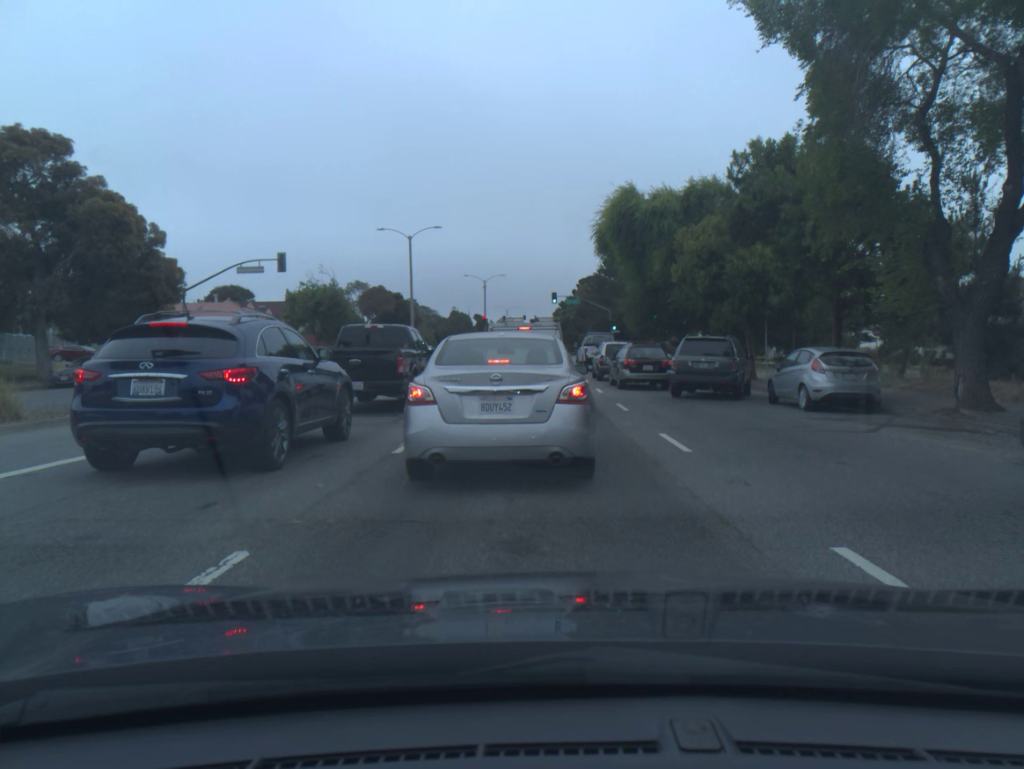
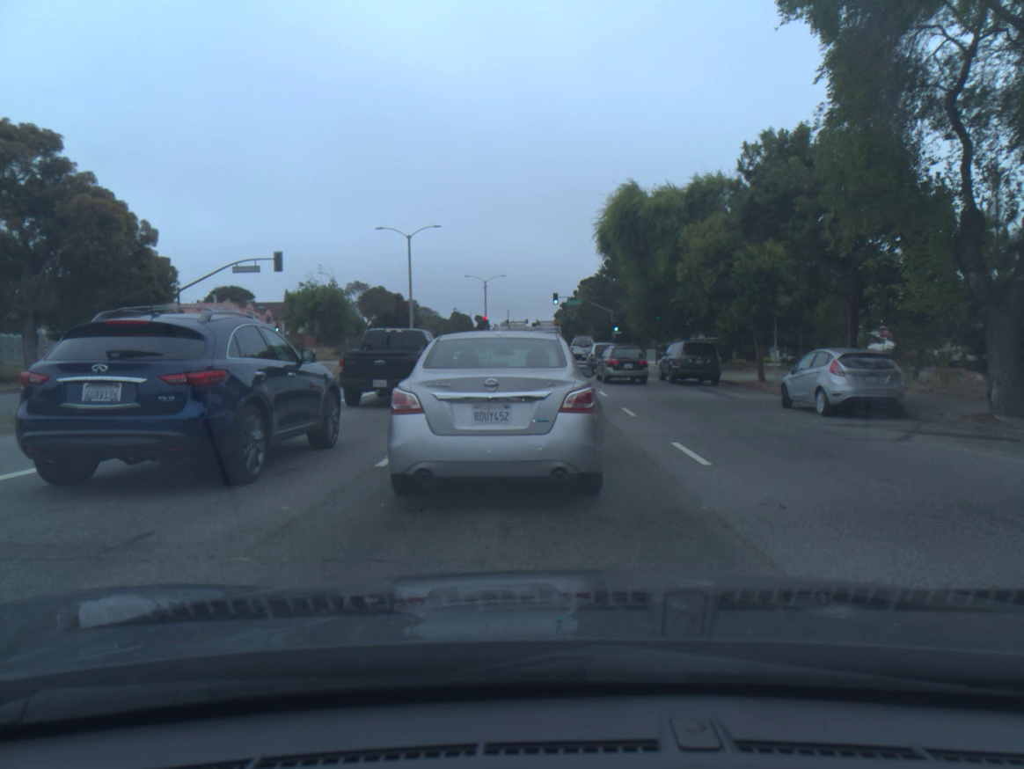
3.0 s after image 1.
(0.0, +1.1) m; 0°
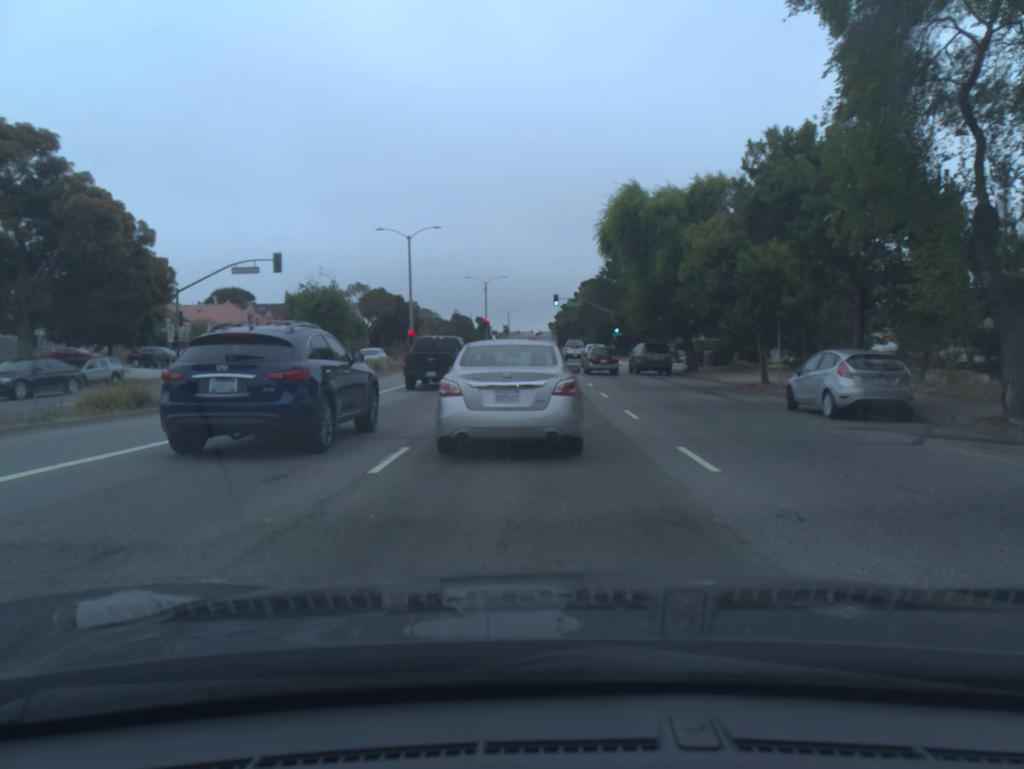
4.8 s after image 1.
(0.0, +0.4) m; 0°
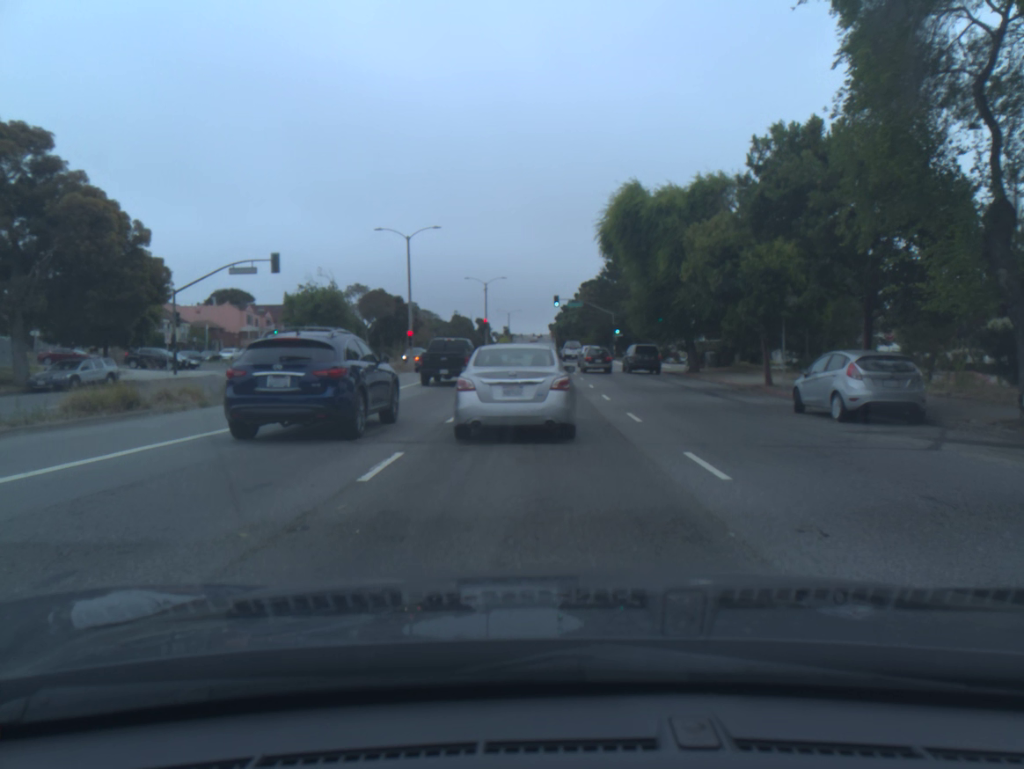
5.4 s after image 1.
(0.0, +0.5) m; 0°
